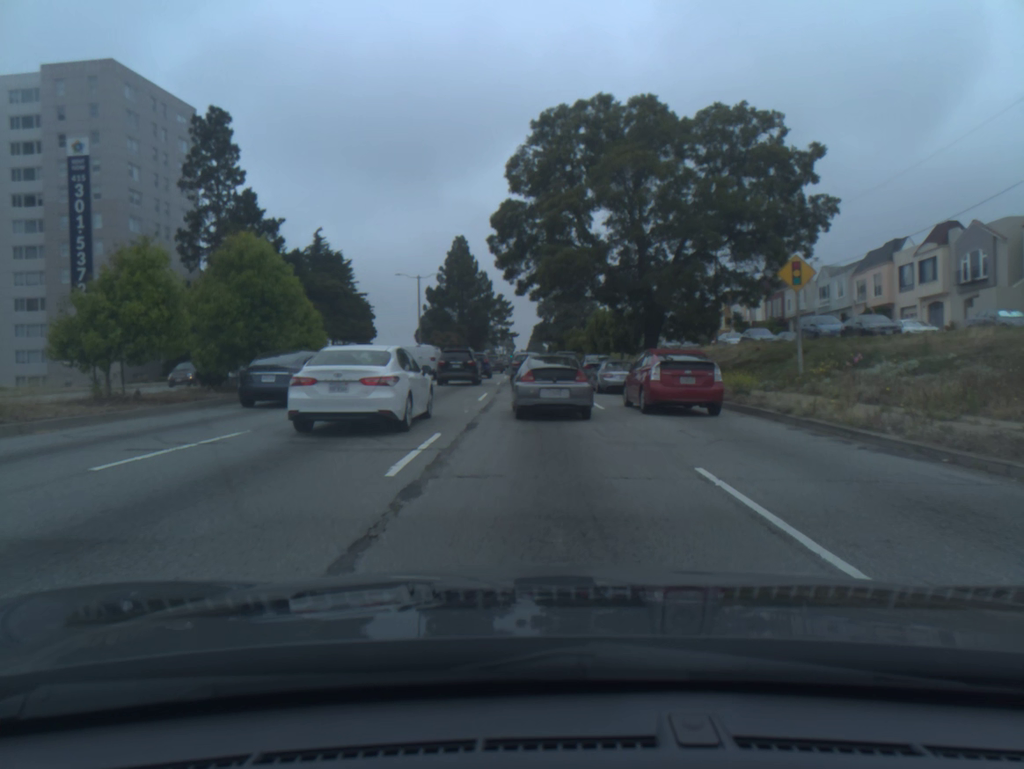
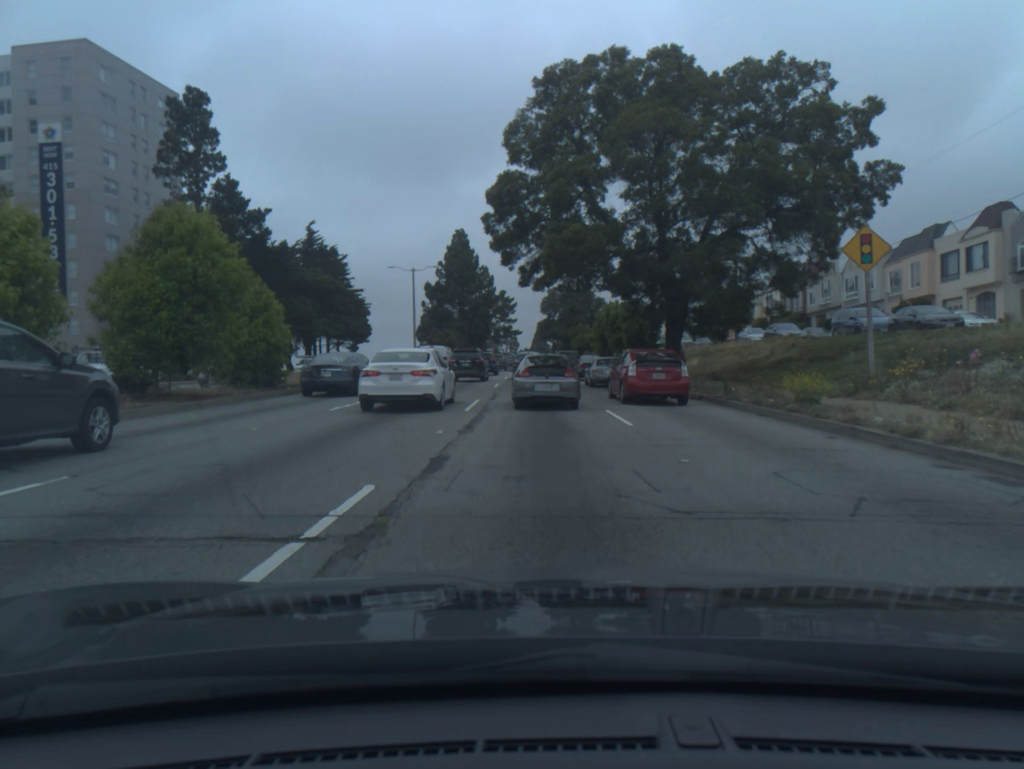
(0.0, +5.1) m; -1°
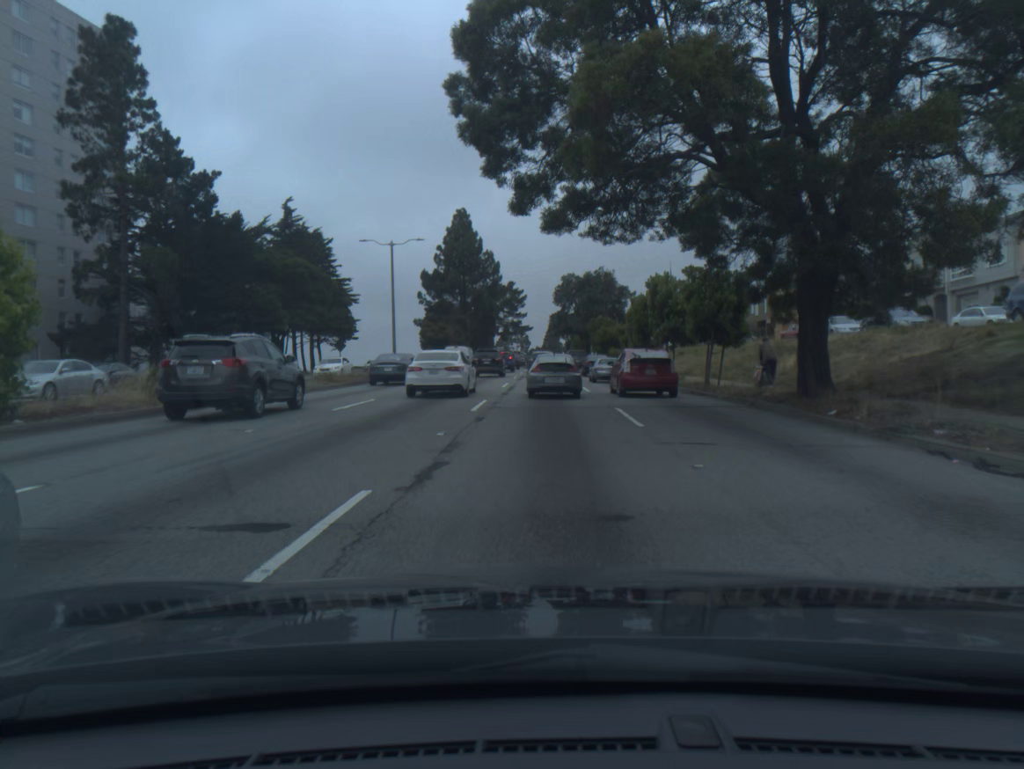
(-0.1, +15.2) m; -1°
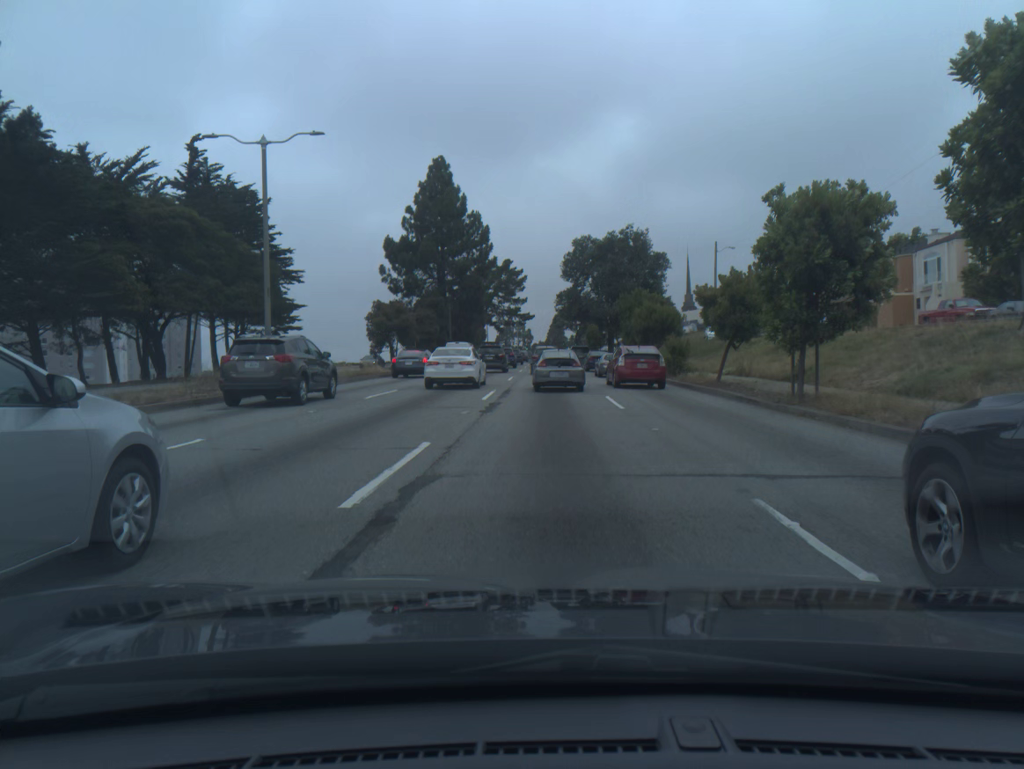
(0.0, +25.7) m; 0°
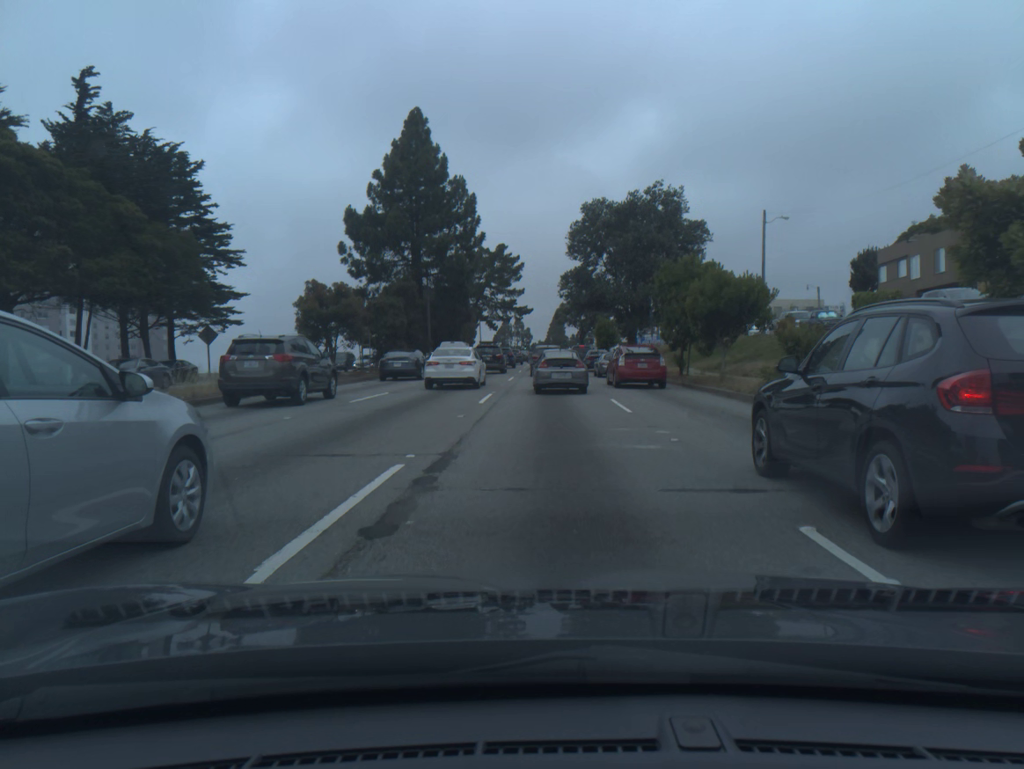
(0.0, +16.1) m; 0°
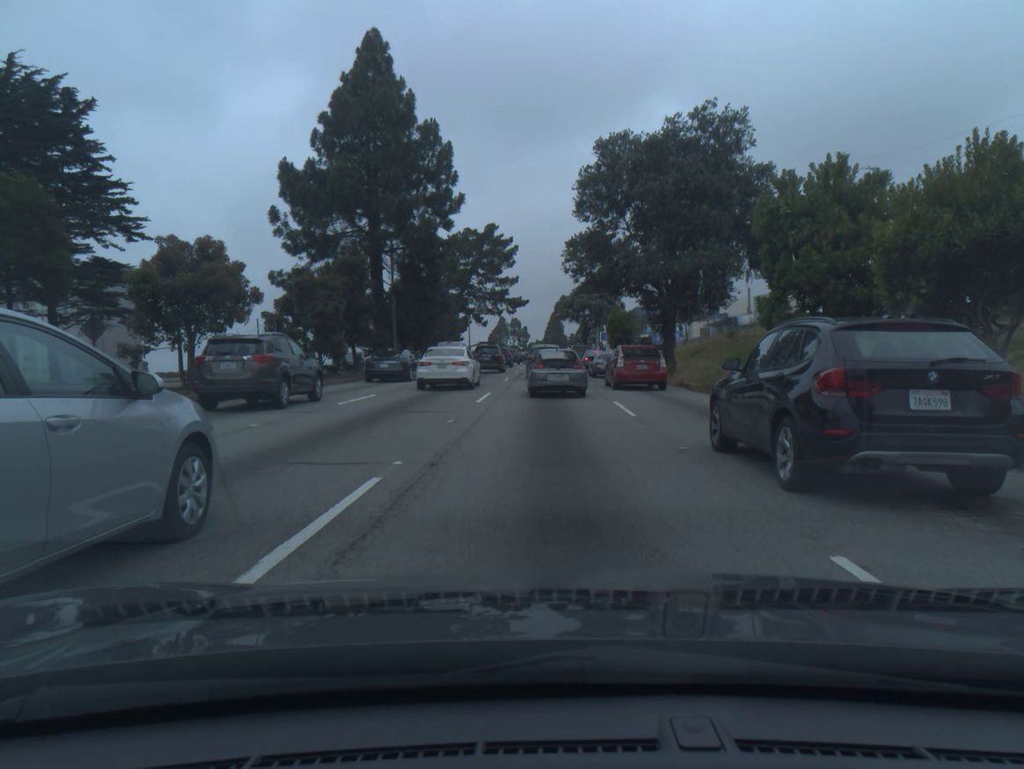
(0.0, +15.6) m; 0°
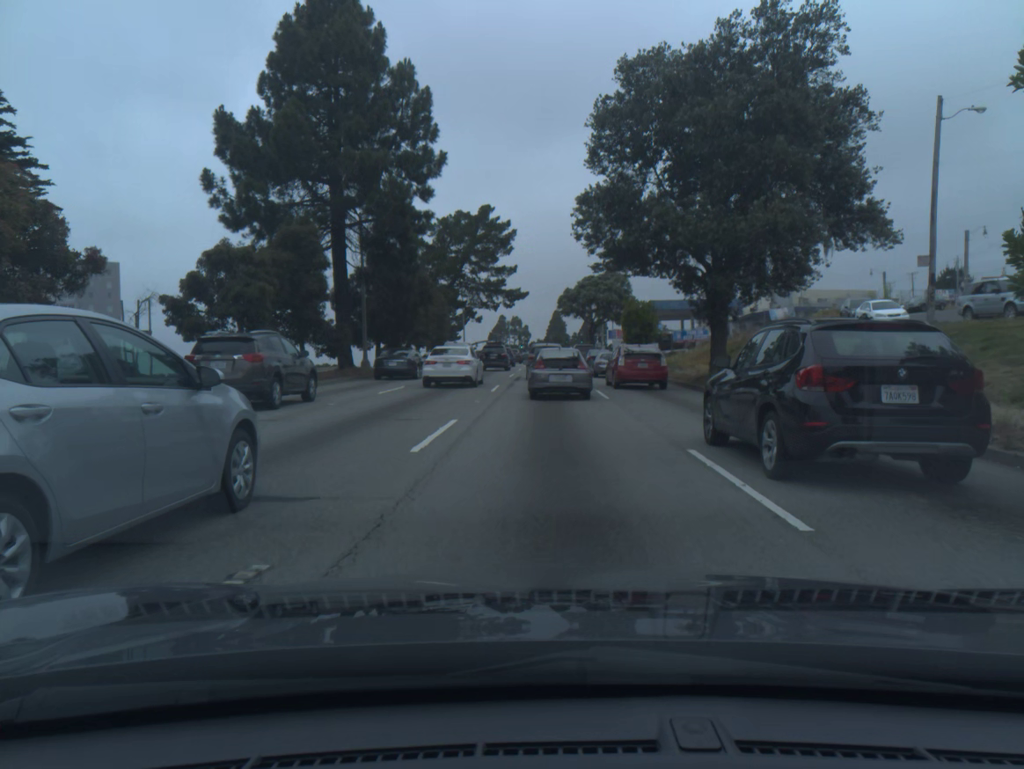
(0.0, +9.7) m; 0°
